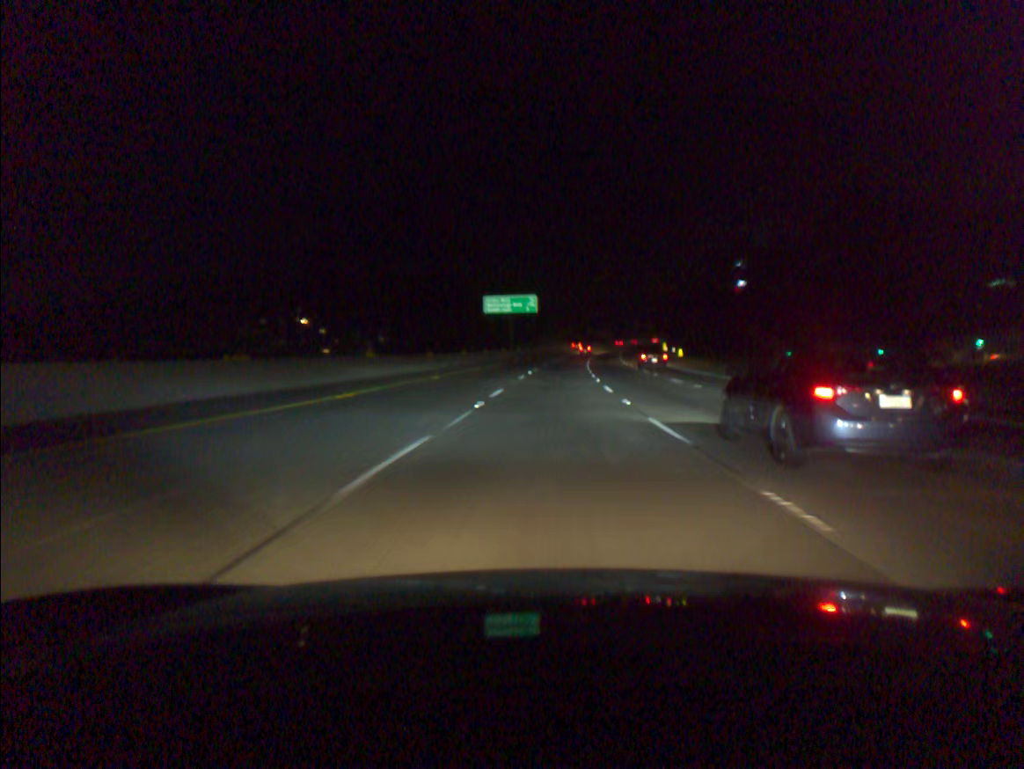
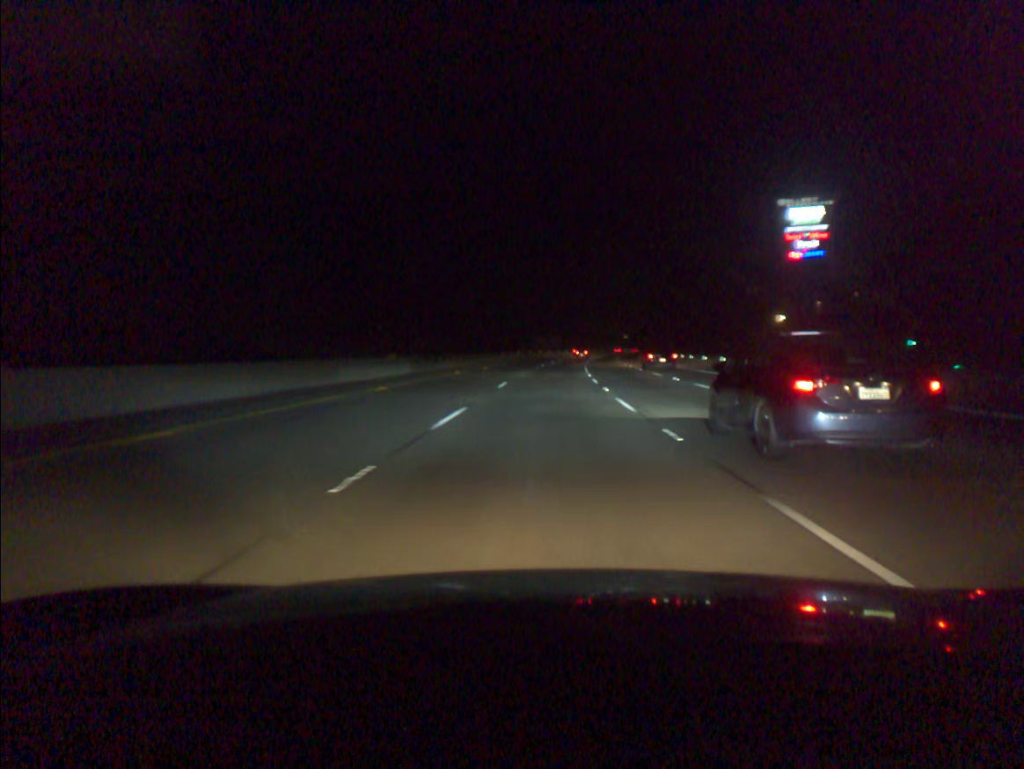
(+4.2, +96.7) m; +5°
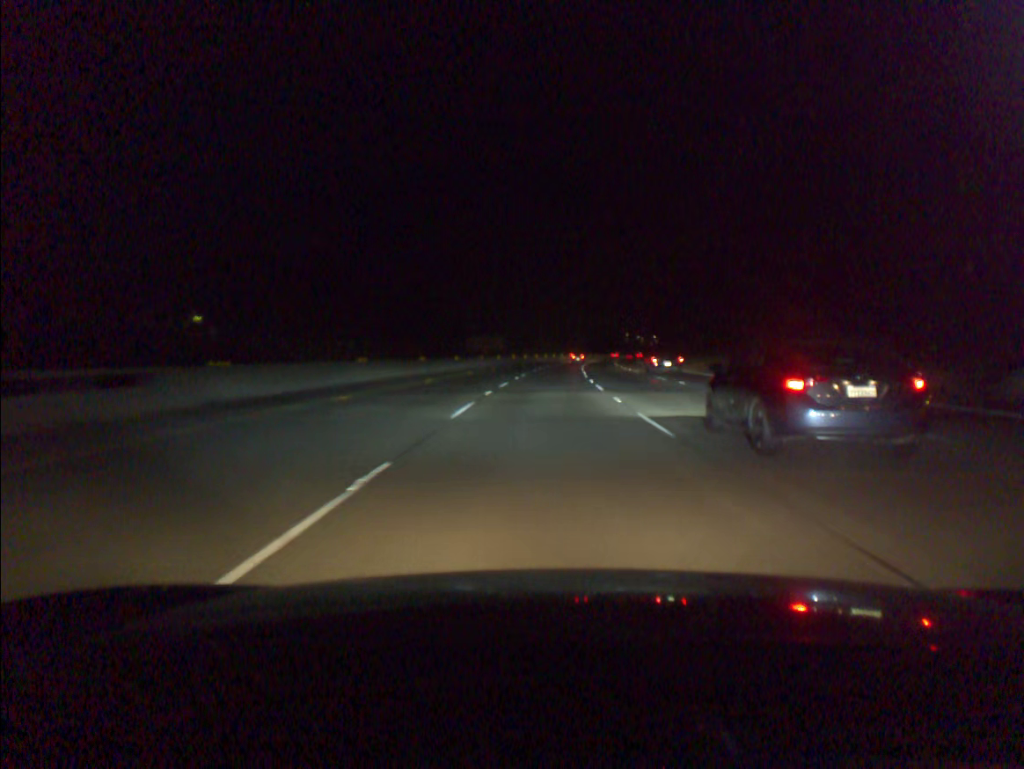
(+2.5, +77.0) m; +4°
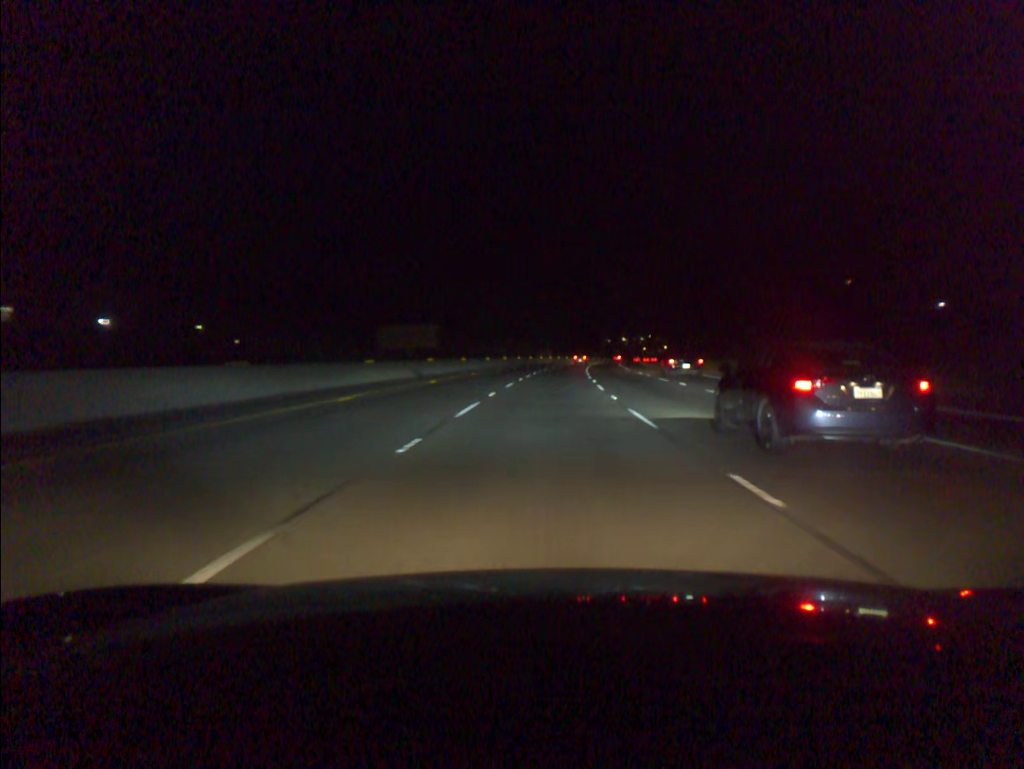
(+1.3, +57.7) m; +2°
